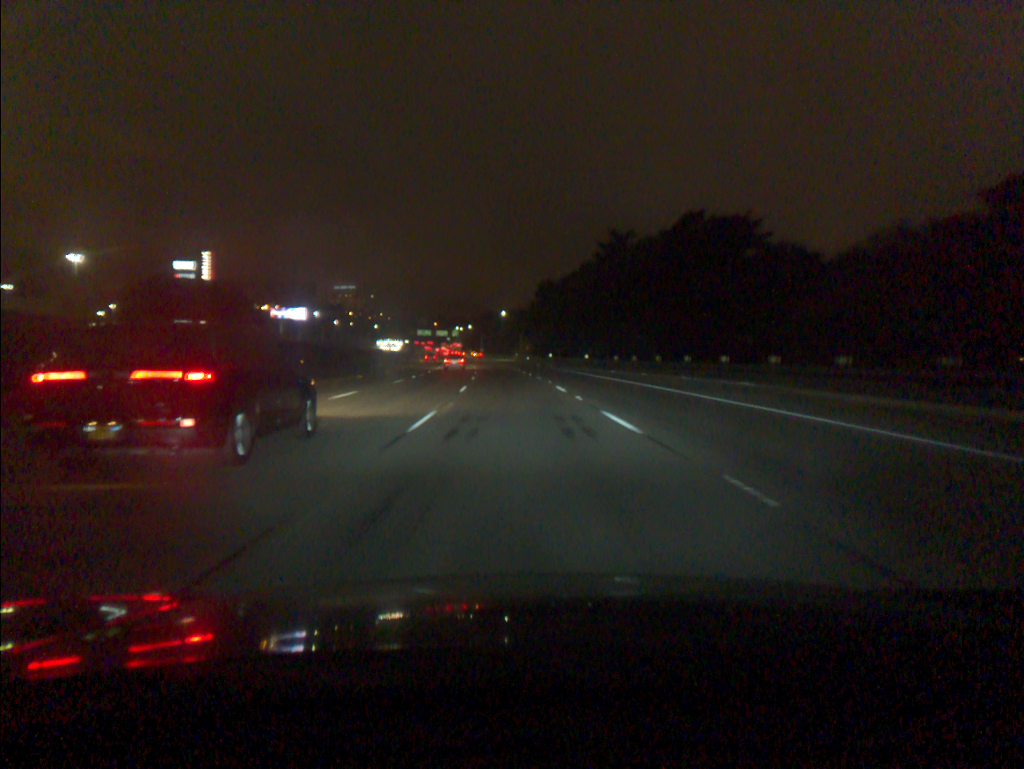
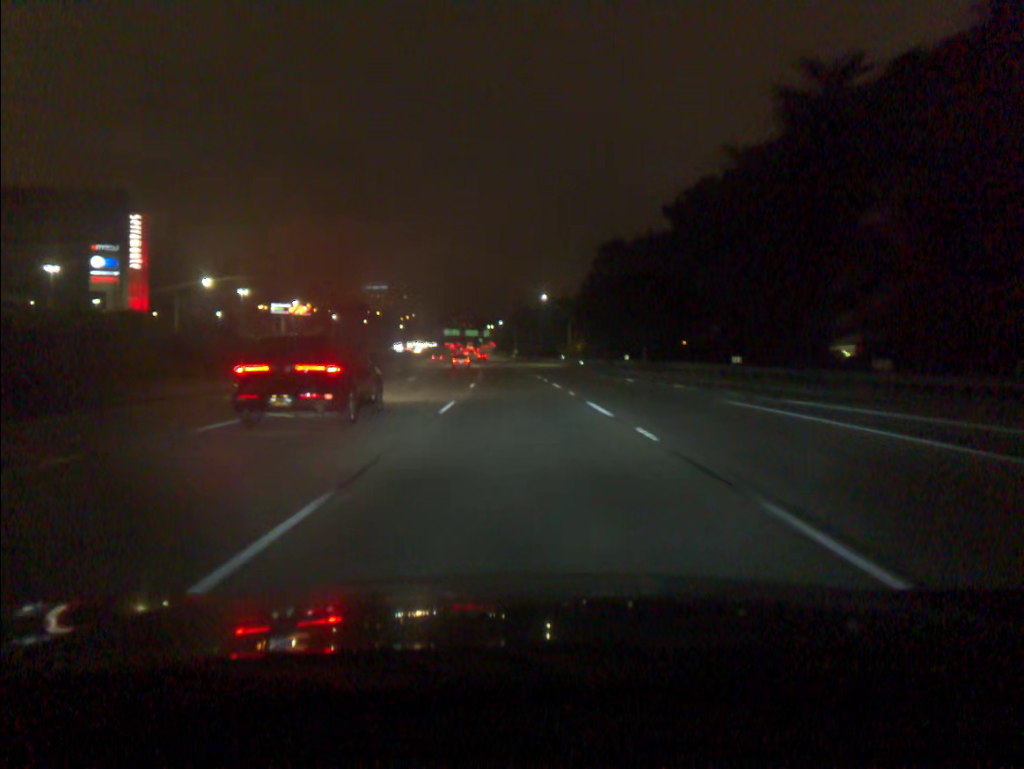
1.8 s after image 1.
(-1.5, +54.4) m; -3°
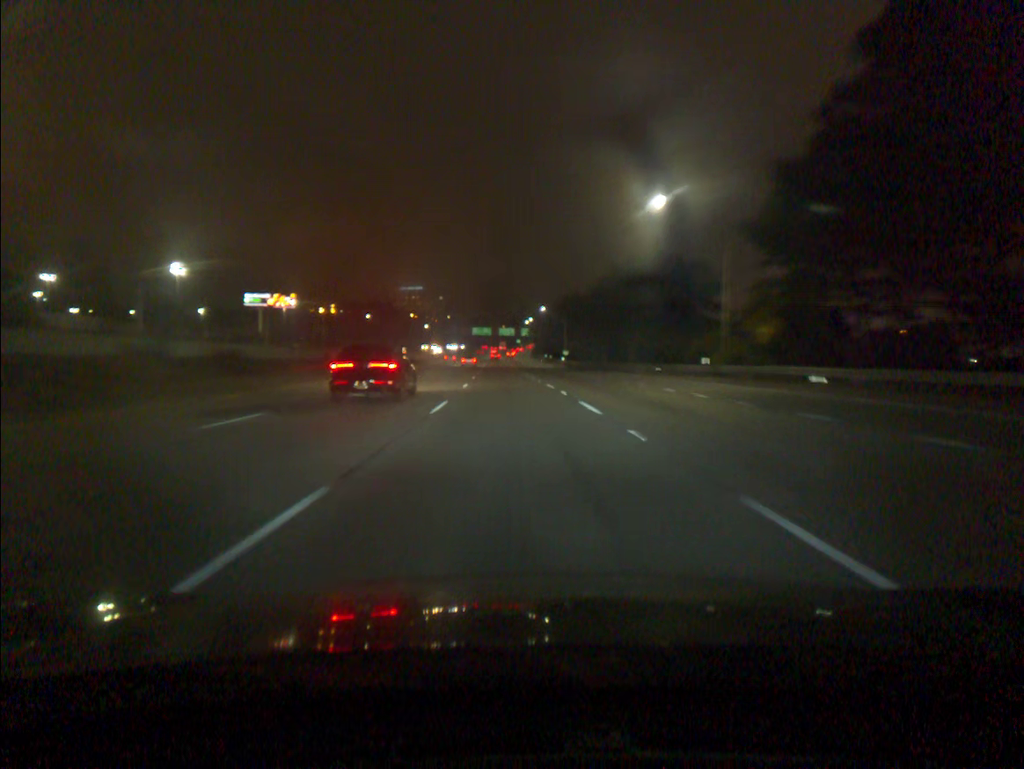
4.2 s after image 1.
(-1.9, +72.7) m; -3°
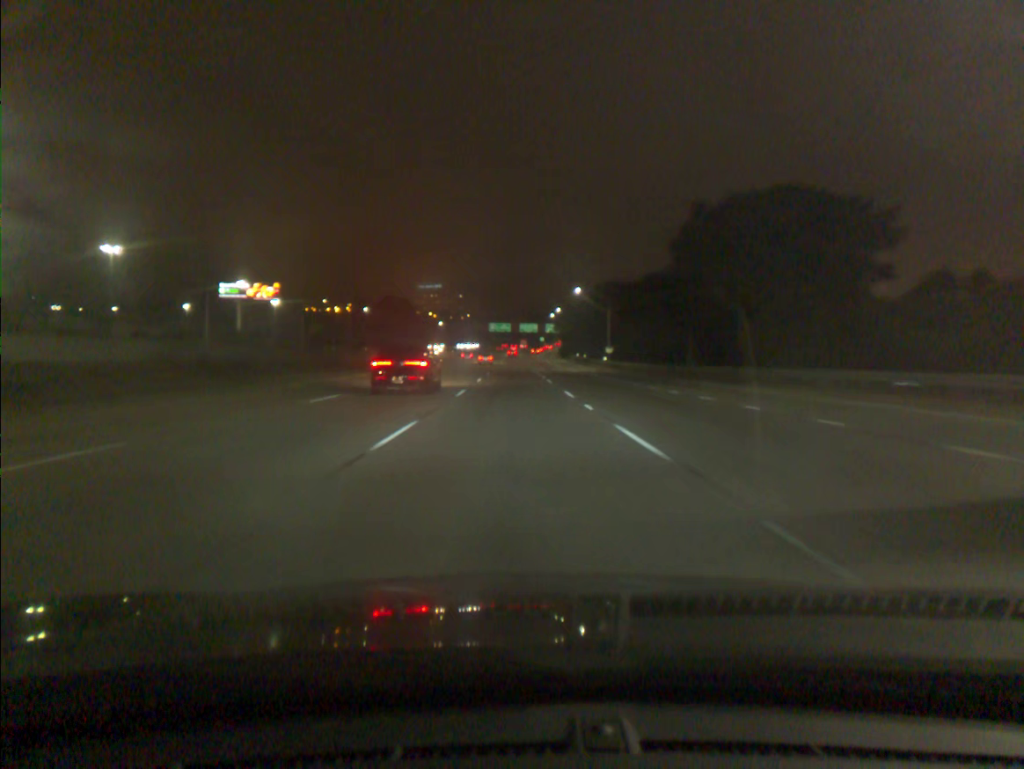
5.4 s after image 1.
(-0.6, +36.4) m; -2°
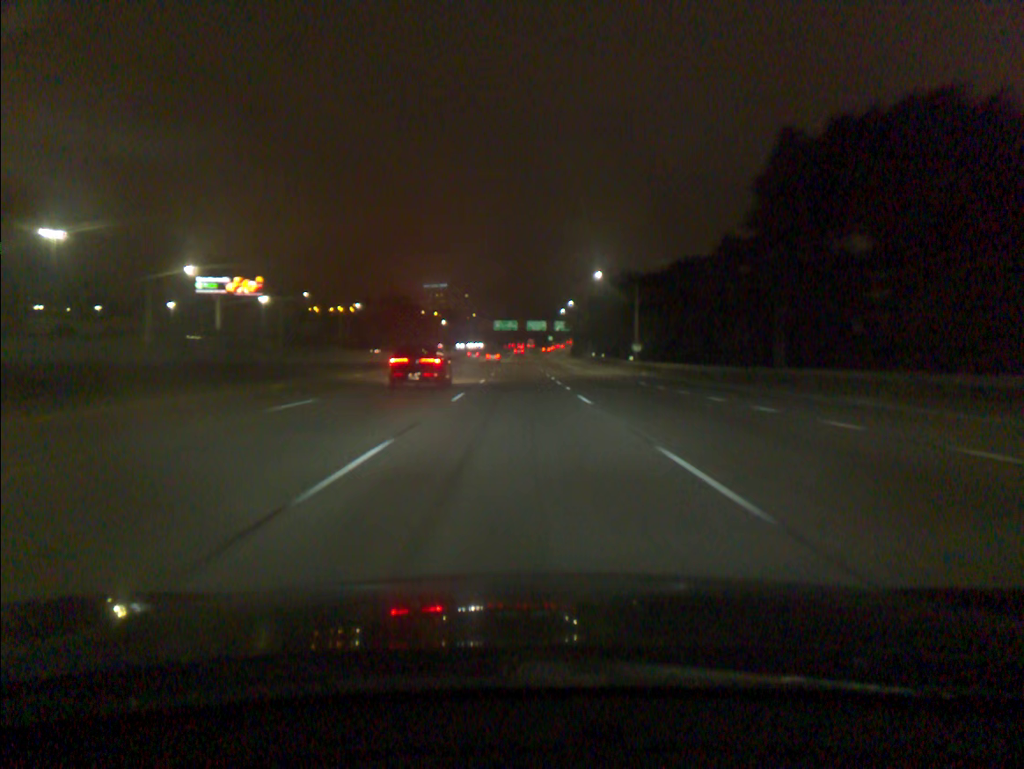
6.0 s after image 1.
(-0.1, +18.2) m; 0°
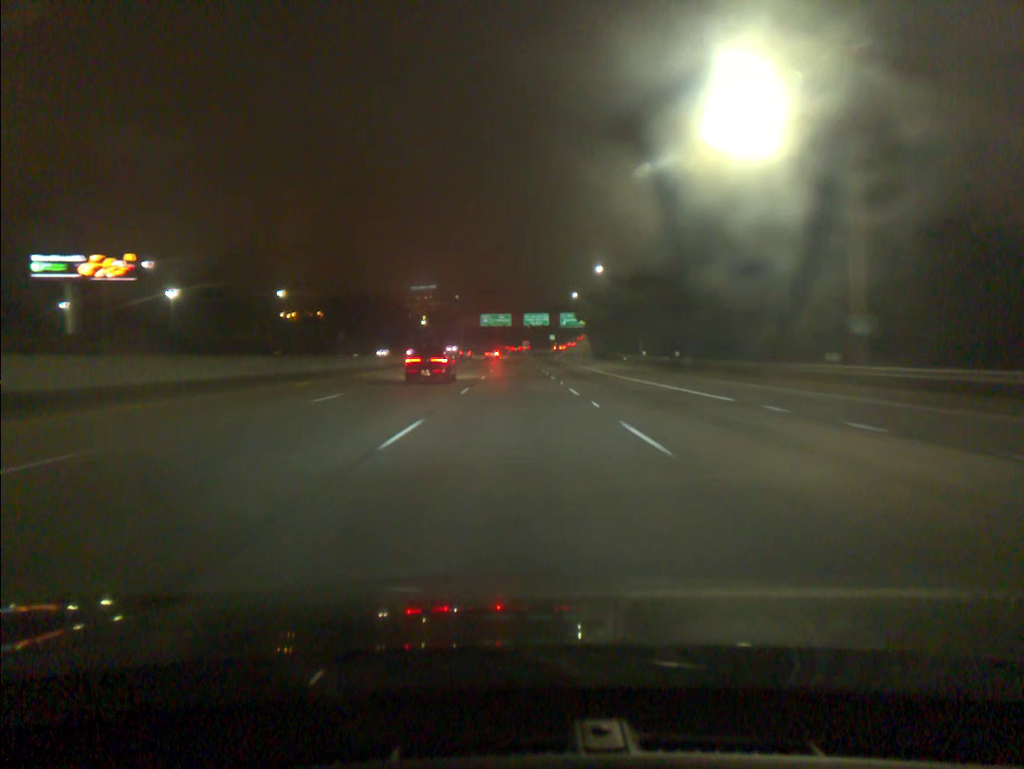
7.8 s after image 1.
(0.0, +54.8) m; 0°
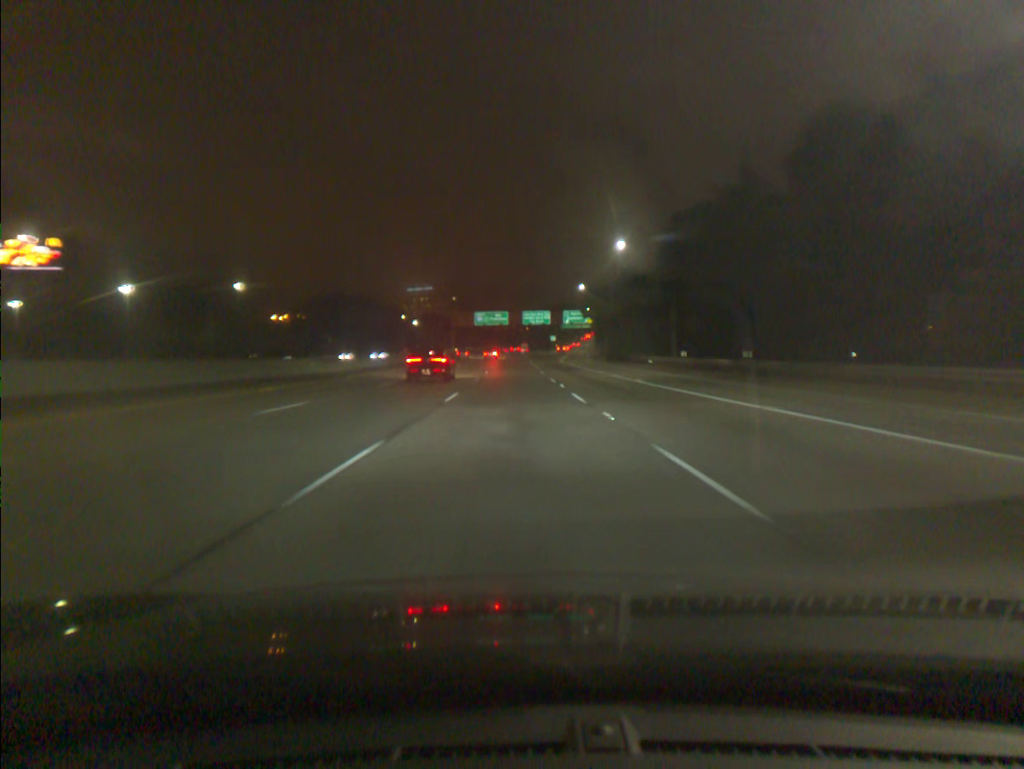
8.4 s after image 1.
(0.0, +18.3) m; 0°
